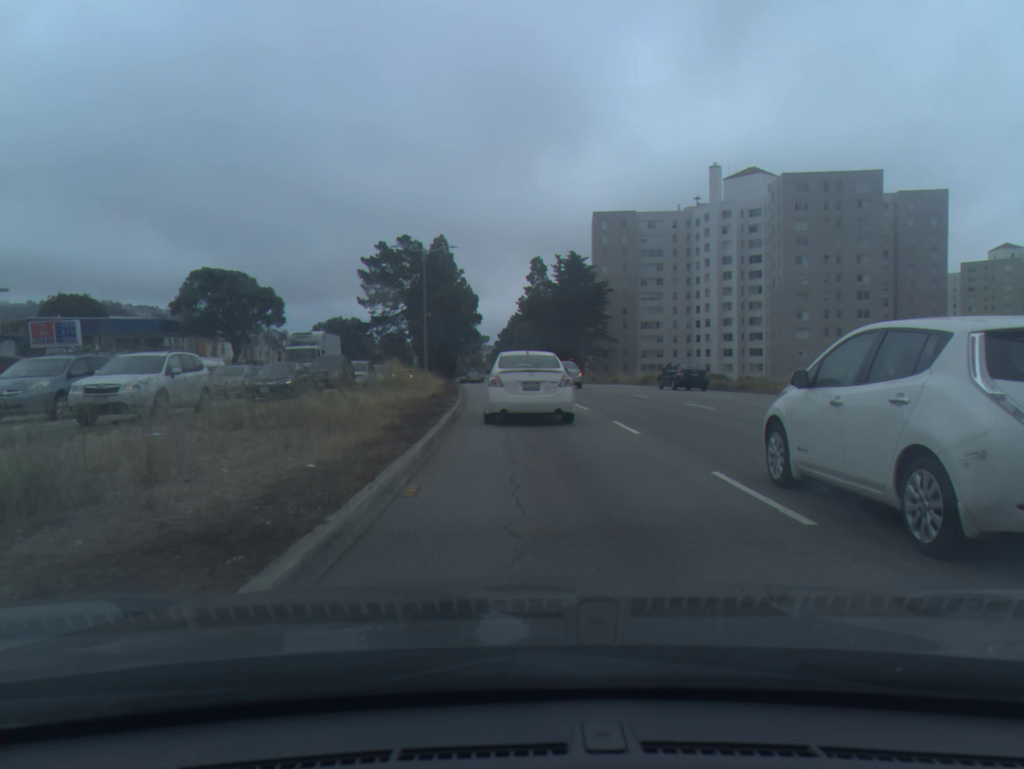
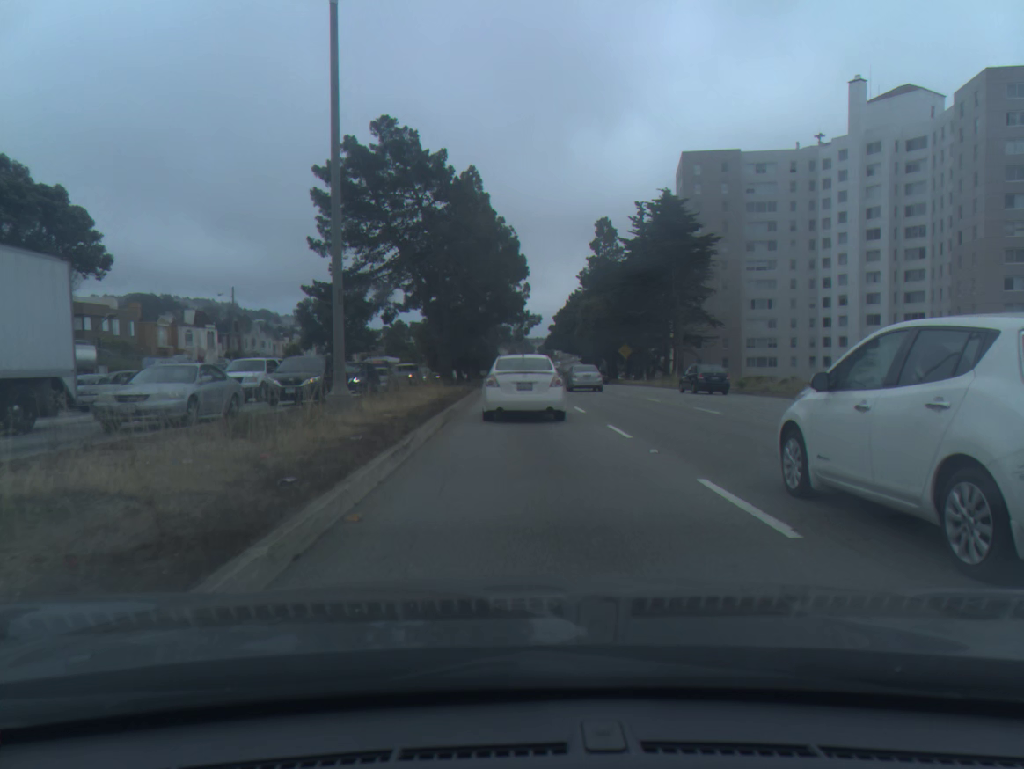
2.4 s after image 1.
(-1.4, +37.1) m; -4°
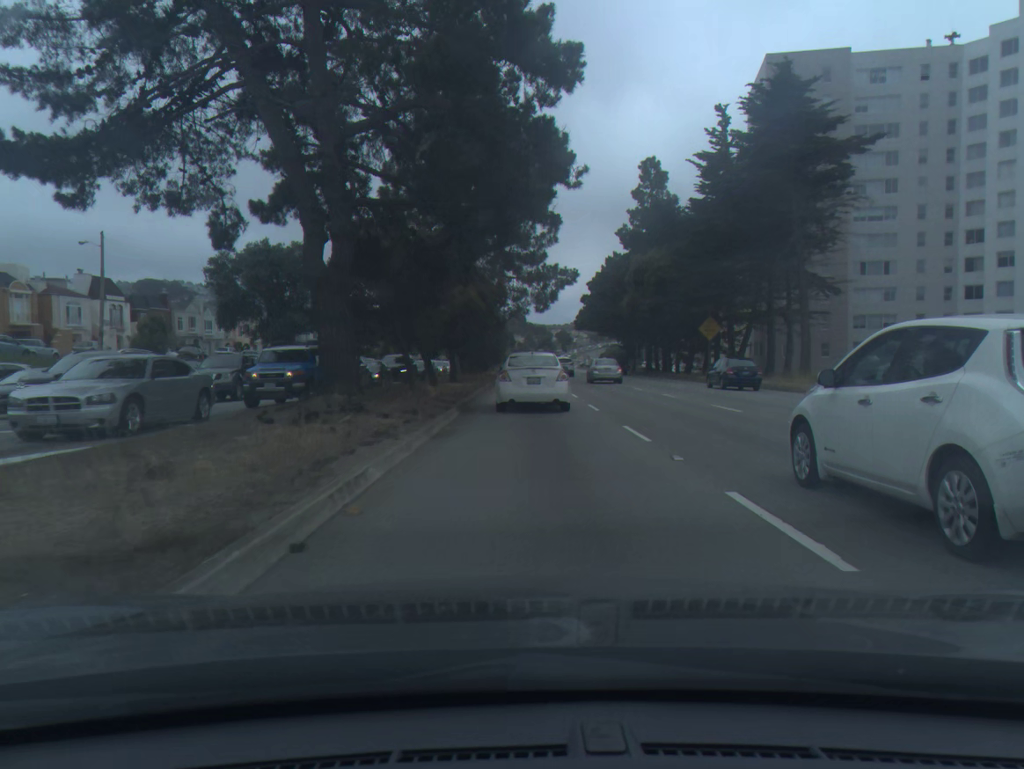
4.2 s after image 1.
(-0.4, +30.4) m; -1°
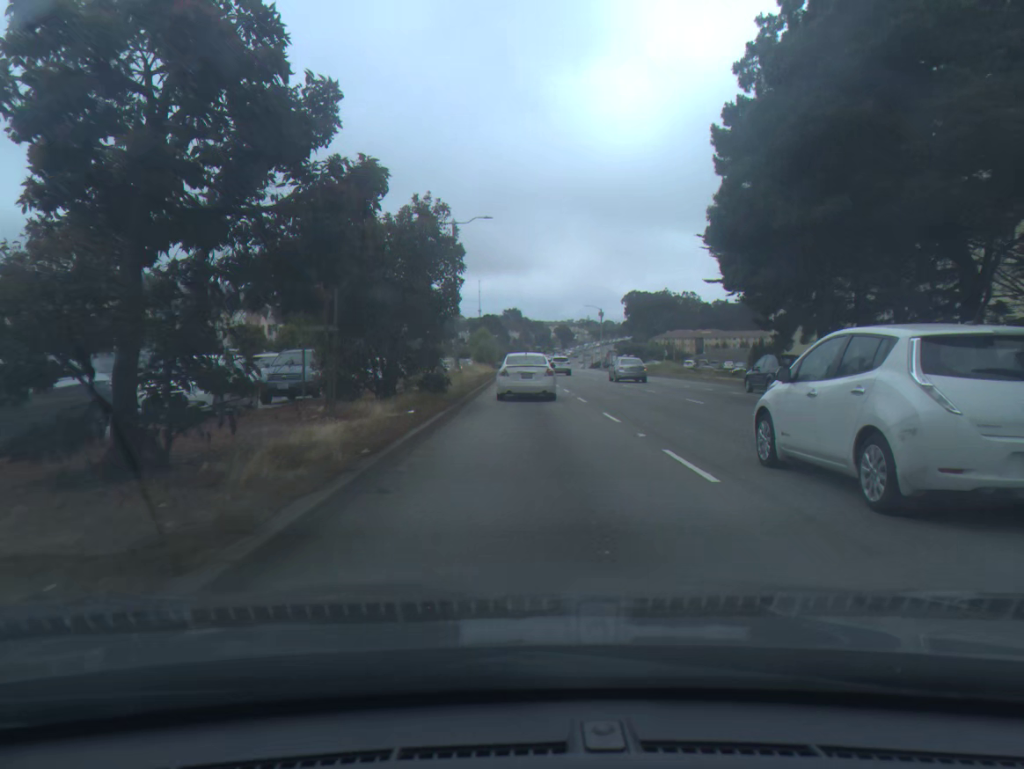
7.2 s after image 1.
(+0.2, +55.8) m; 0°
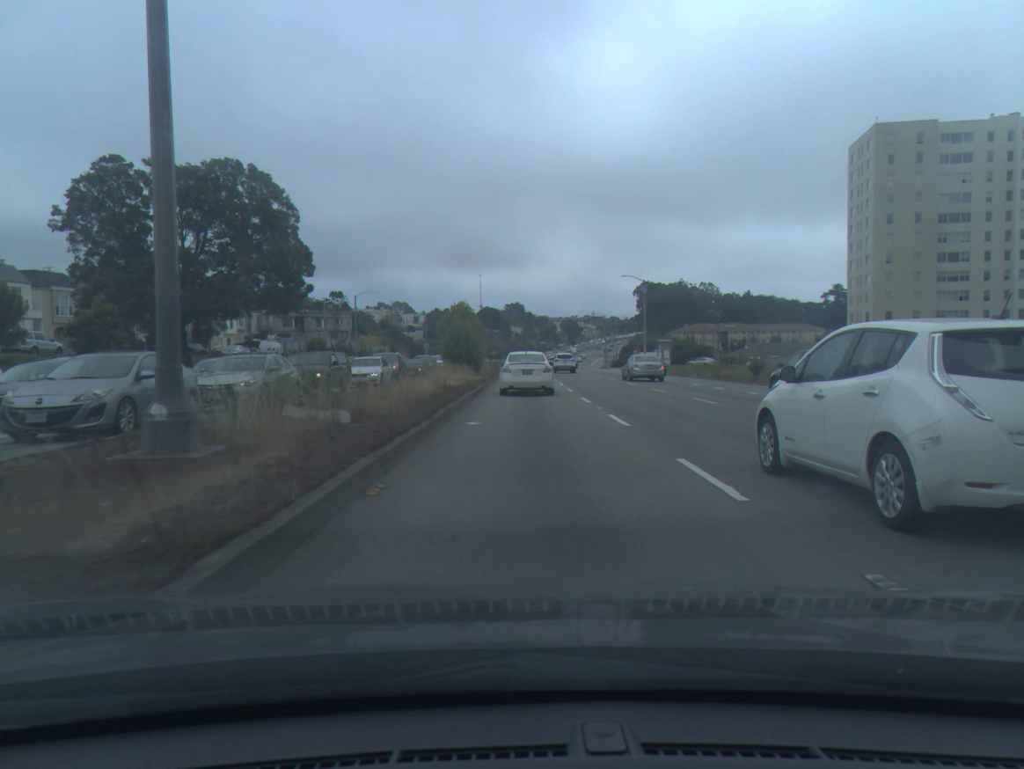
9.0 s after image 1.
(-0.1, +38.2) m; 0°
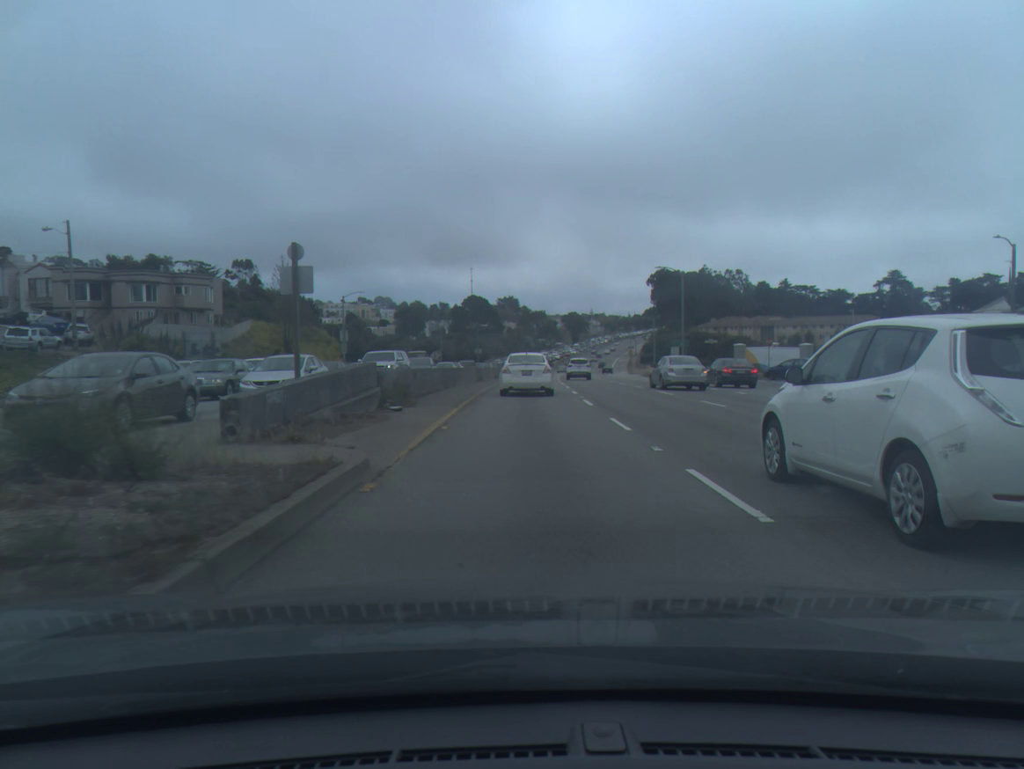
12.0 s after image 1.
(+0.1, +67.6) m; 0°
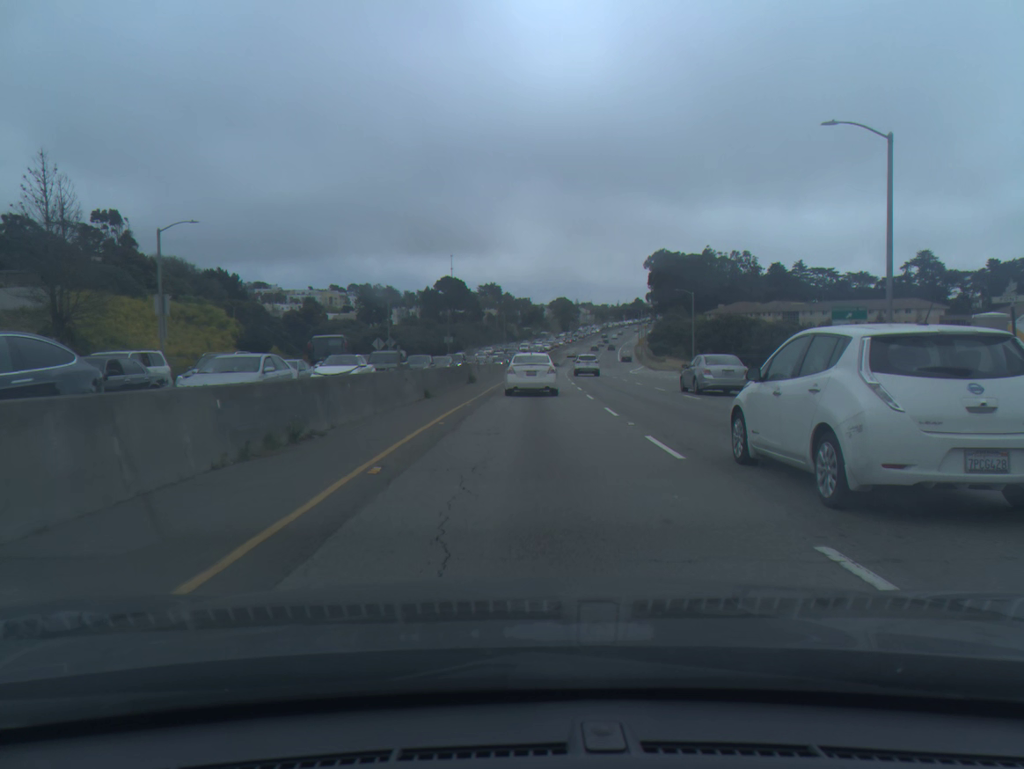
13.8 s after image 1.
(+0.3, +40.3) m; +1°
